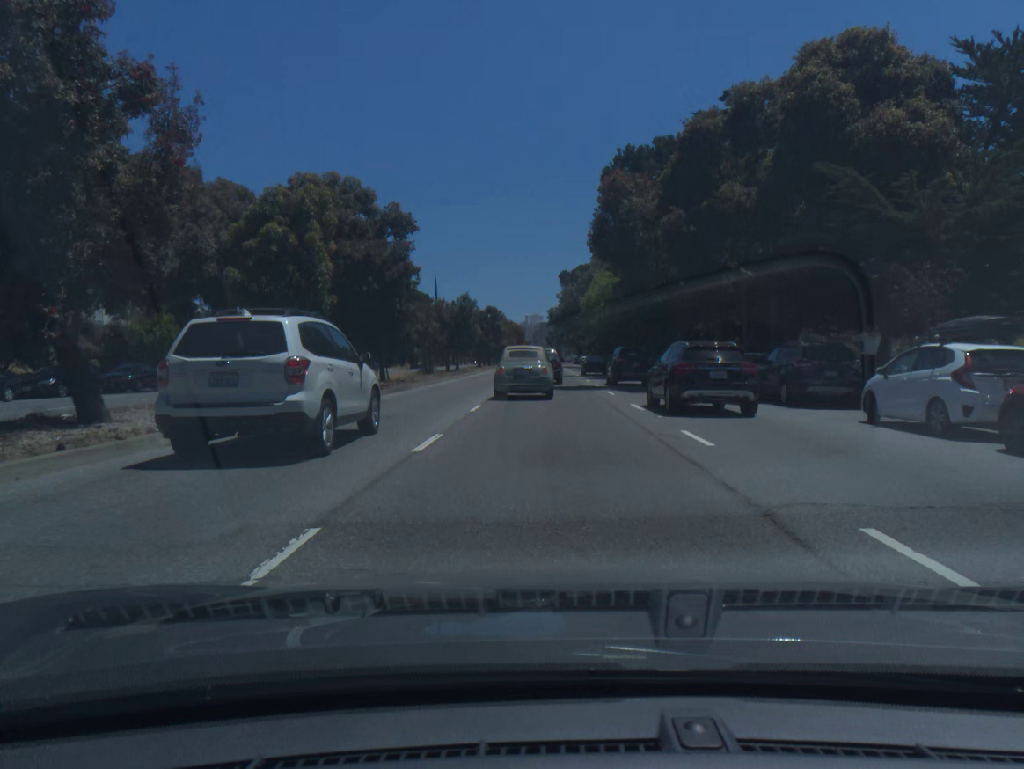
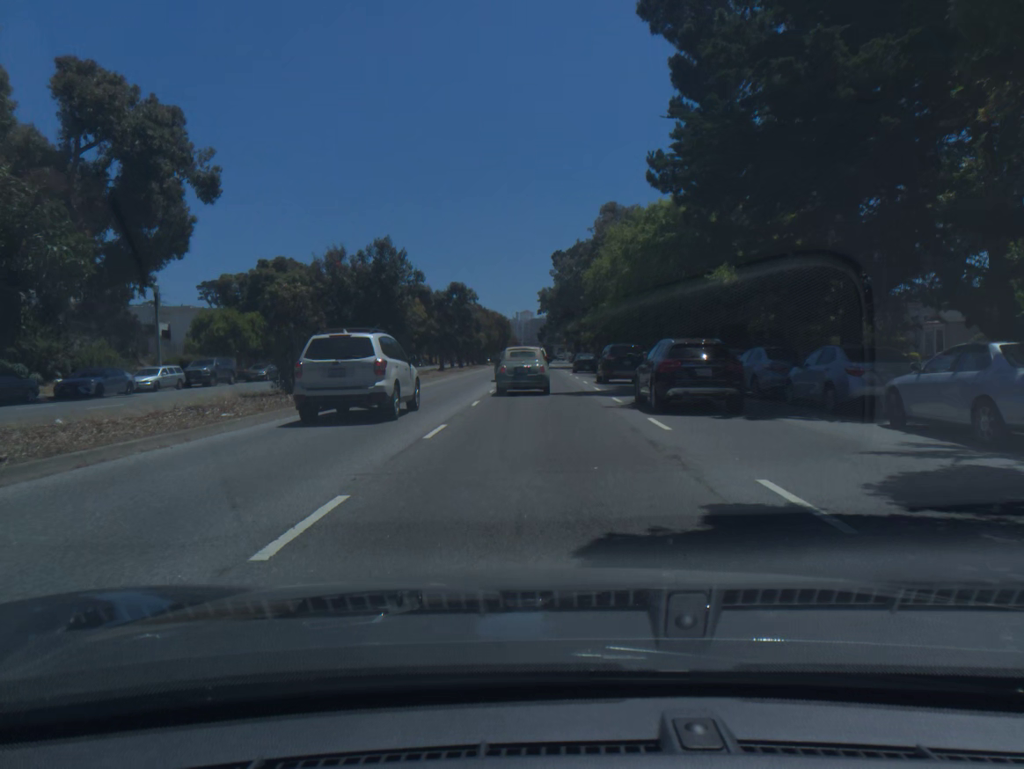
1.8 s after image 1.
(+0.1, +26.9) m; 0°
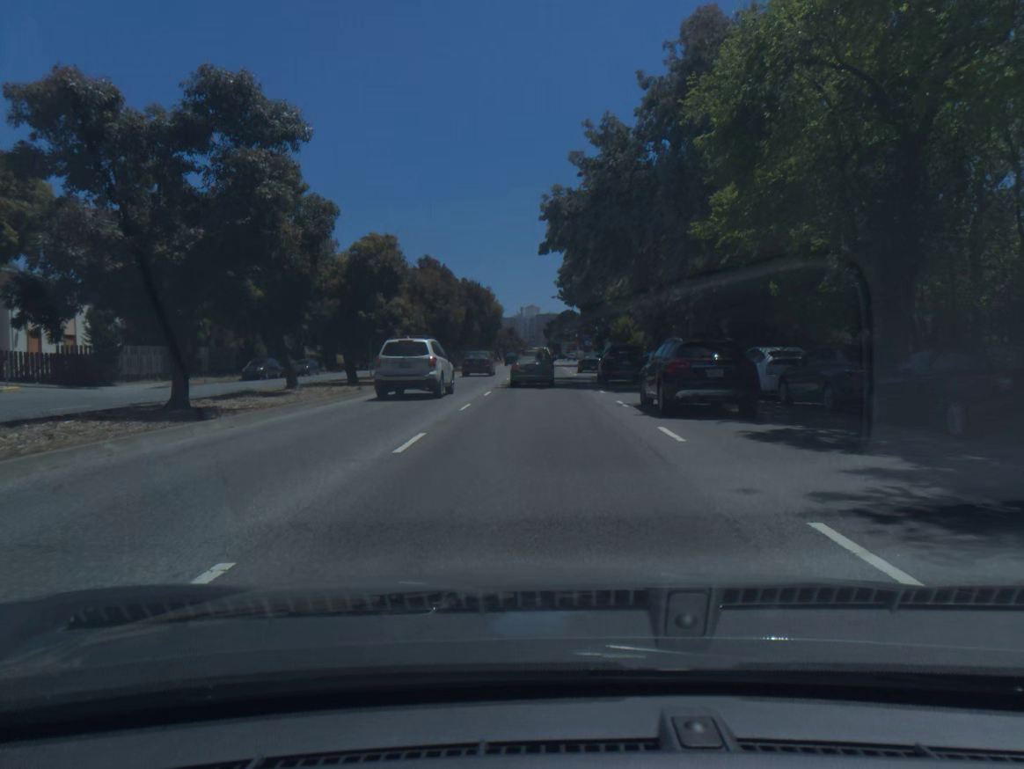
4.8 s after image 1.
(-0.1, +45.8) m; -1°
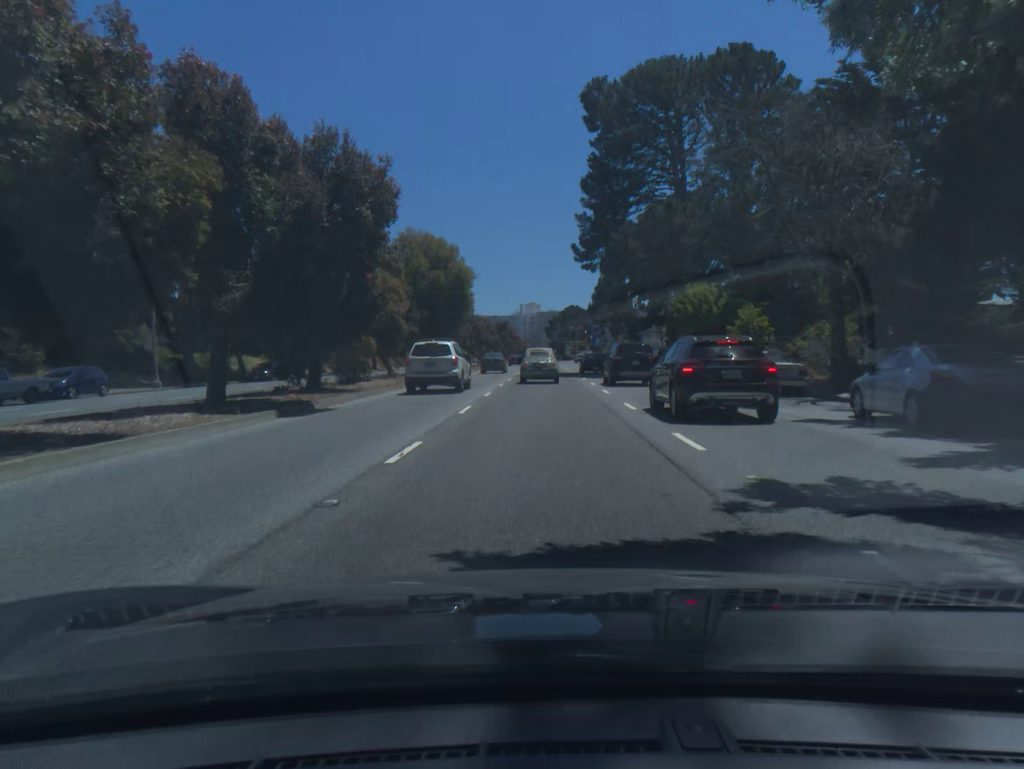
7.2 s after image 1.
(+0.1, +36.6) m; 0°
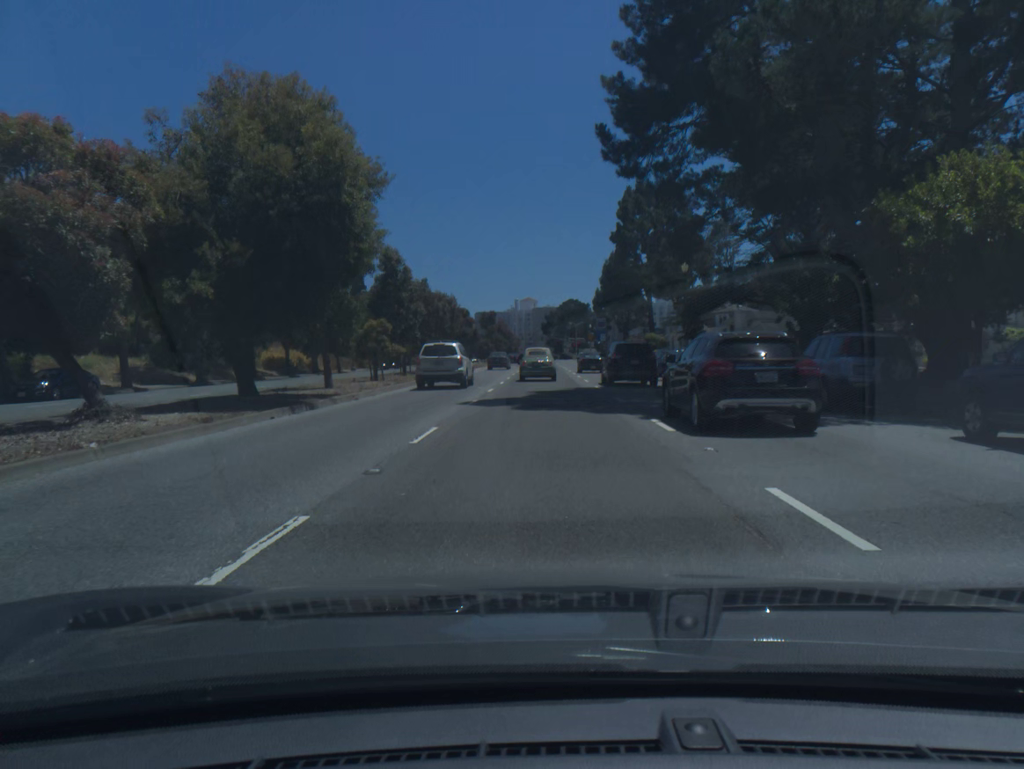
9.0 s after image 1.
(+0.1, +26.9) m; 0°
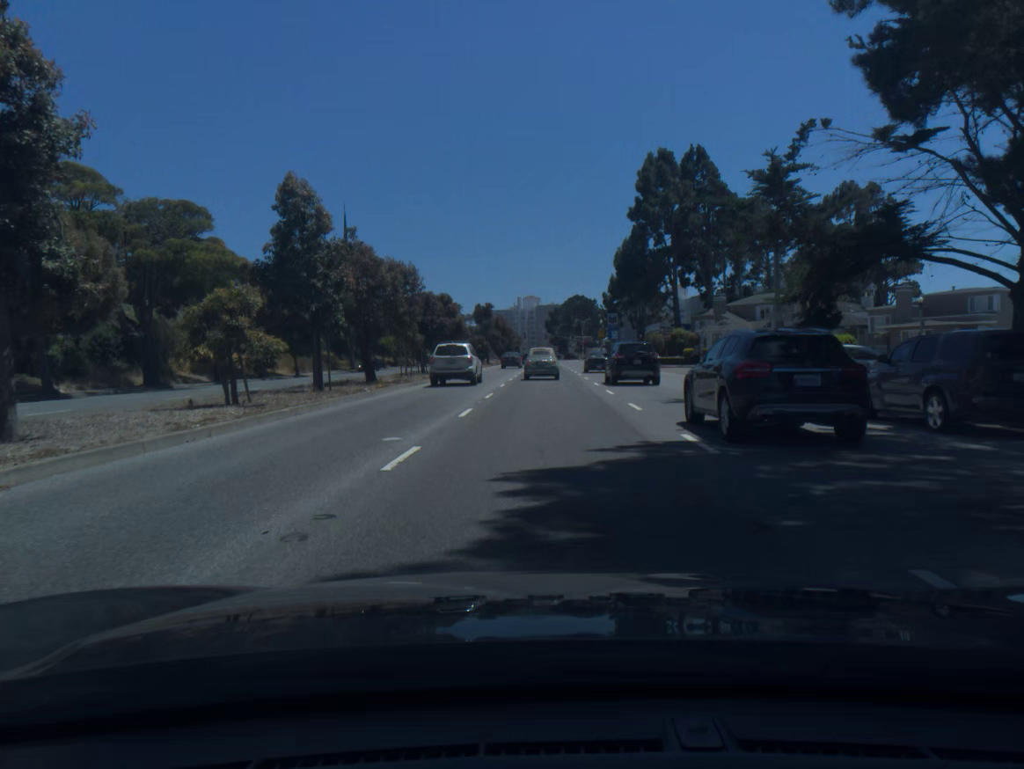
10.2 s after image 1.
(-0.1, +17.3) m; 0°
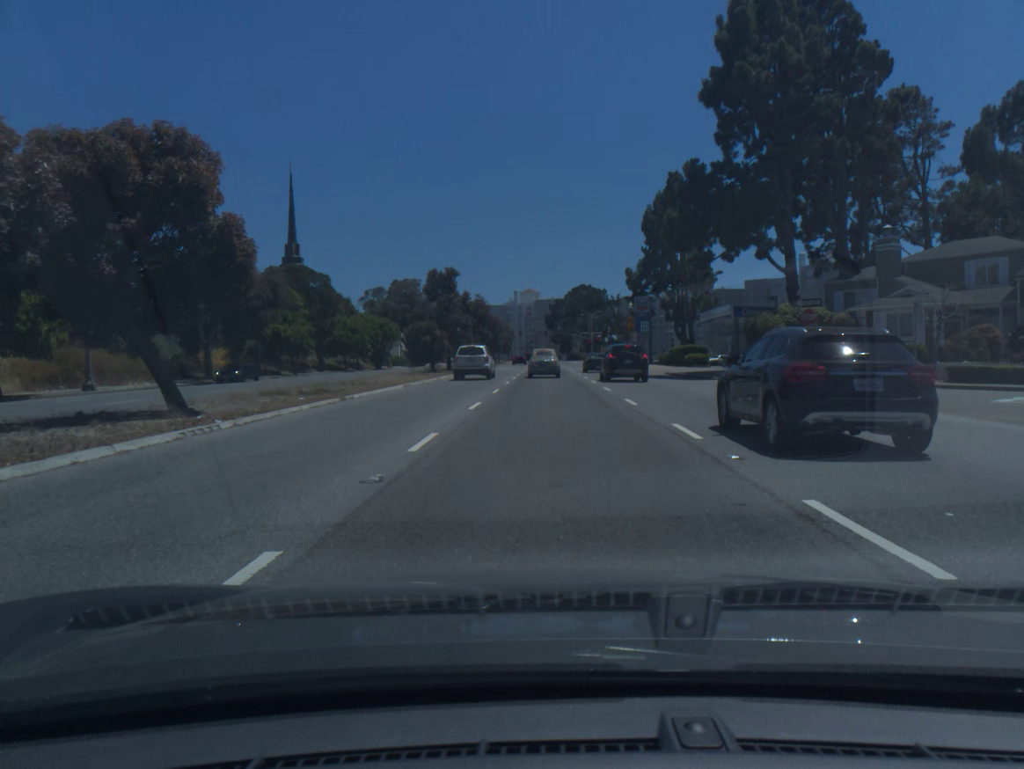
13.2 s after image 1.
(+0.1, +41.2) m; 0°
